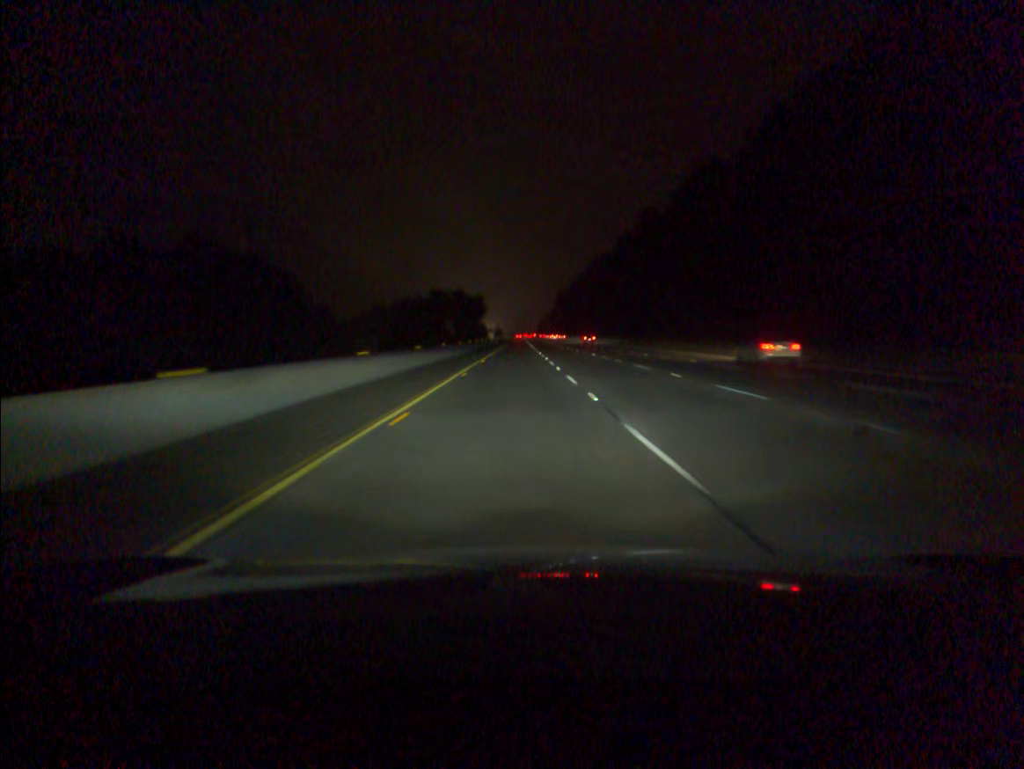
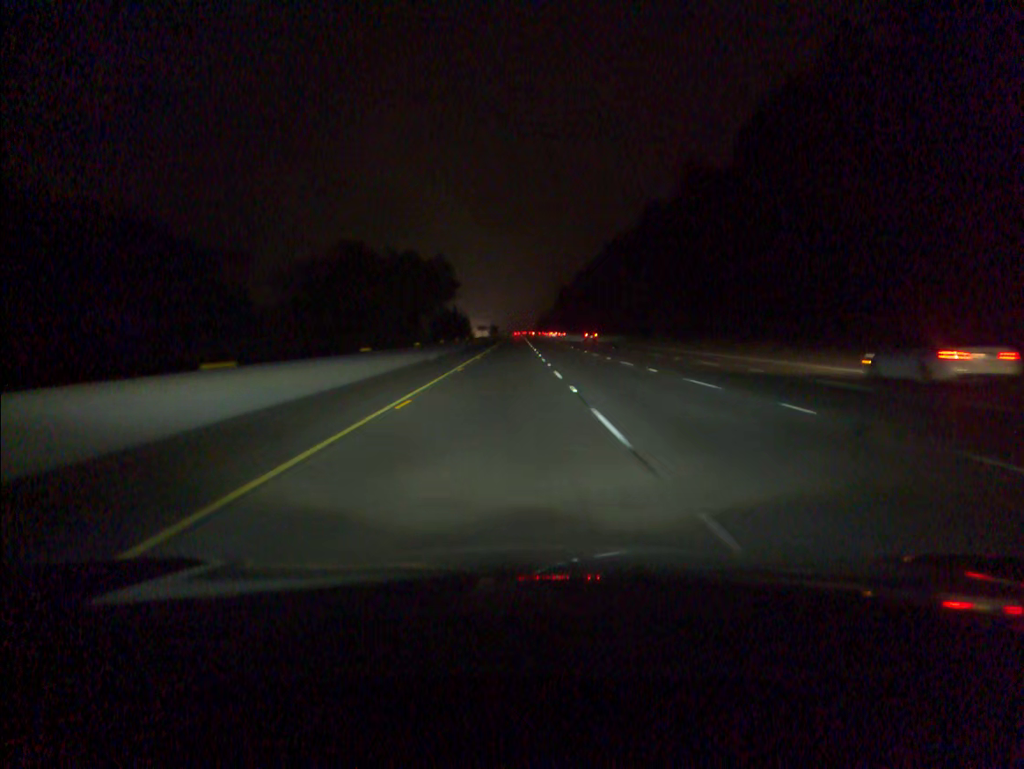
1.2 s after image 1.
(0.0, +41.4) m; 0°
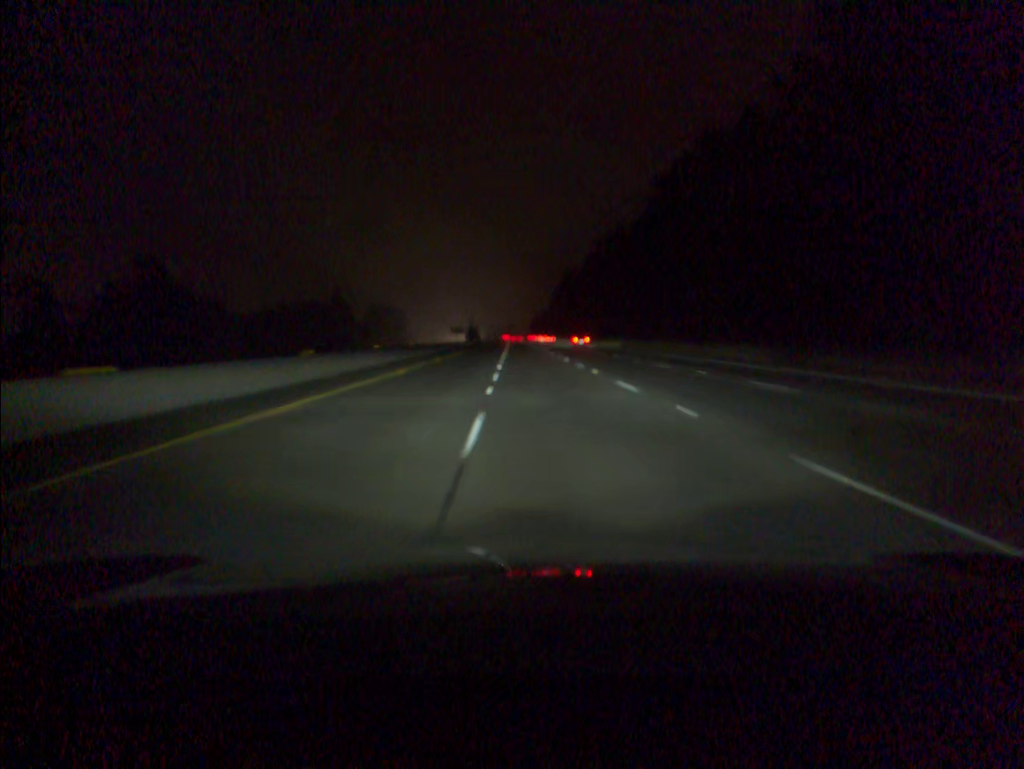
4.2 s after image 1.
(+1.2, +103.0) m; +1°
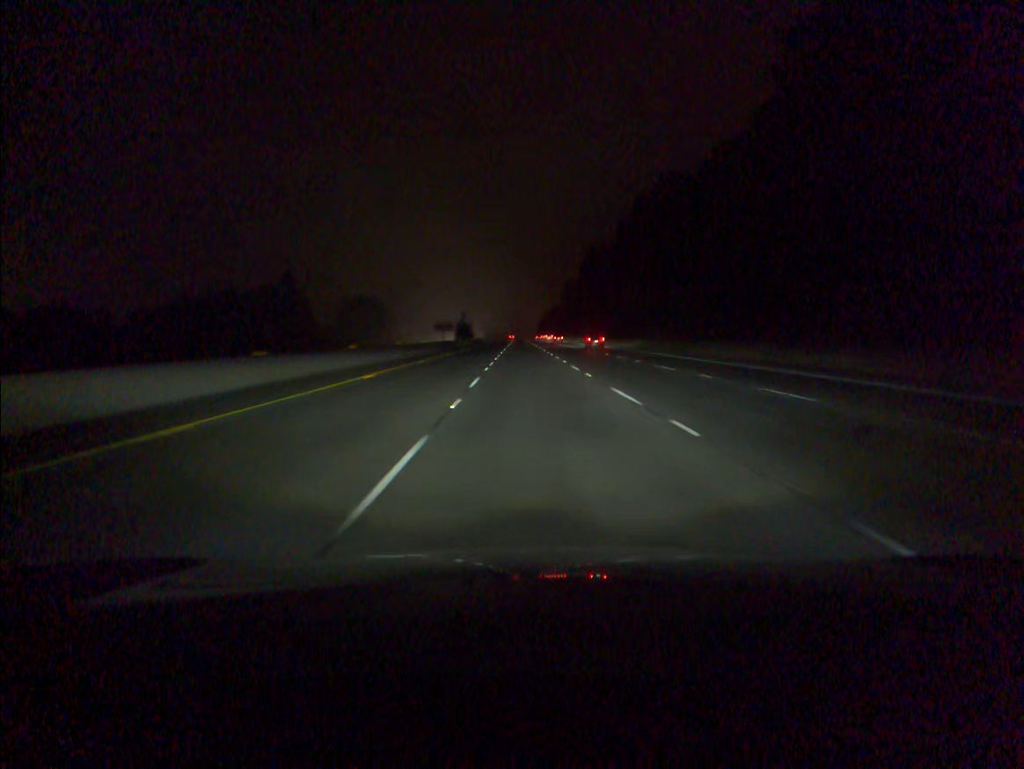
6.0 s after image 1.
(-0.3, +61.6) m; 0°
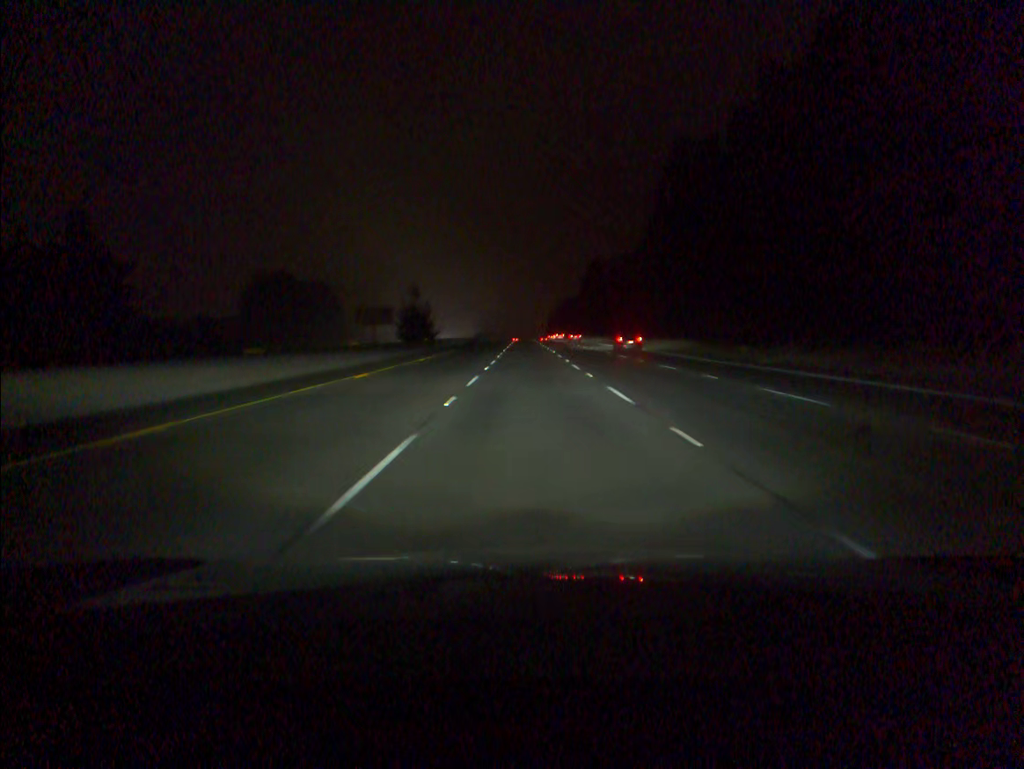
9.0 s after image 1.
(-0.7, +102.6) m; 0°
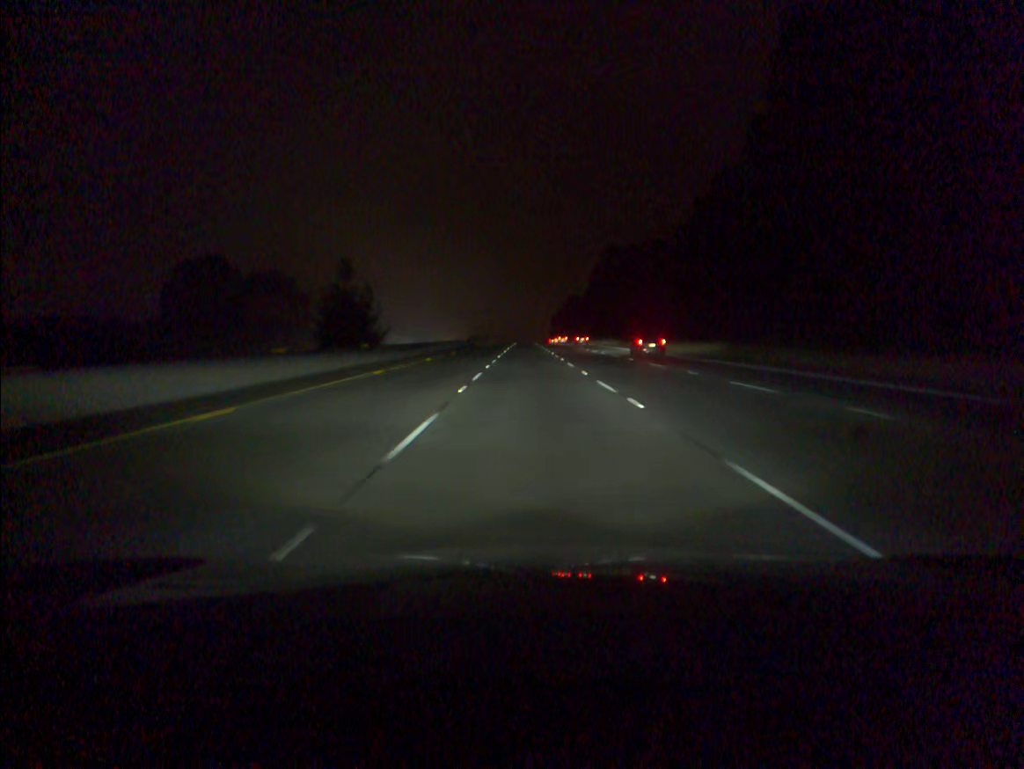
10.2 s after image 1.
(0.0, +41.1) m; 0°
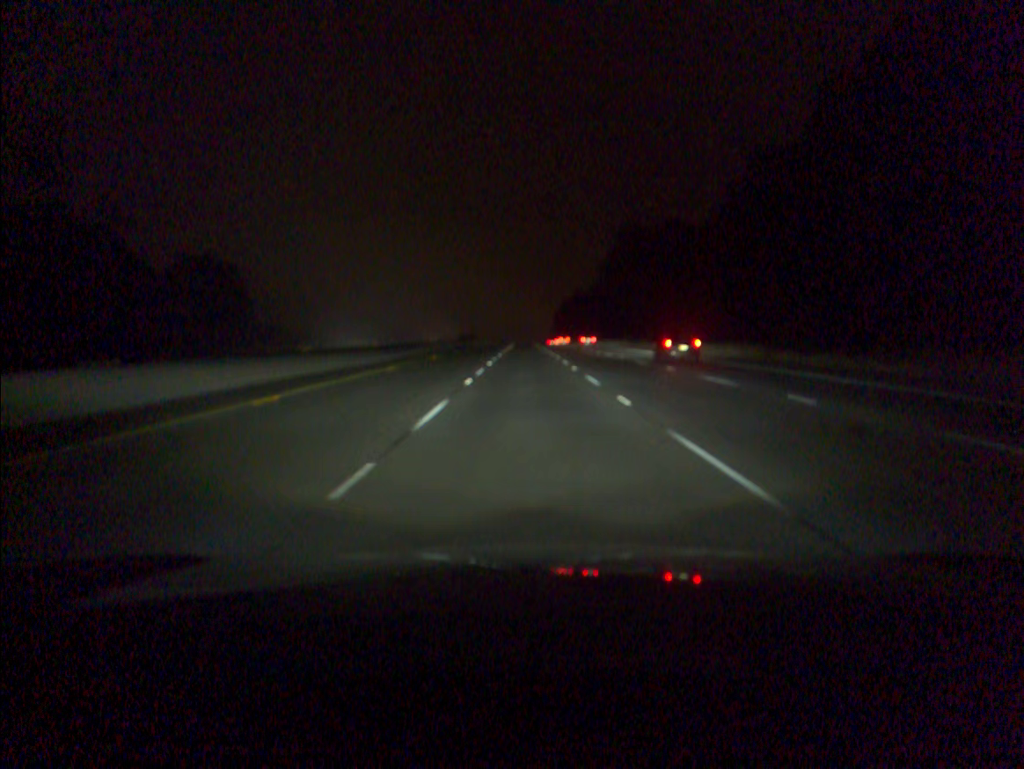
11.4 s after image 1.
(0.0, +41.2) m; 0°
